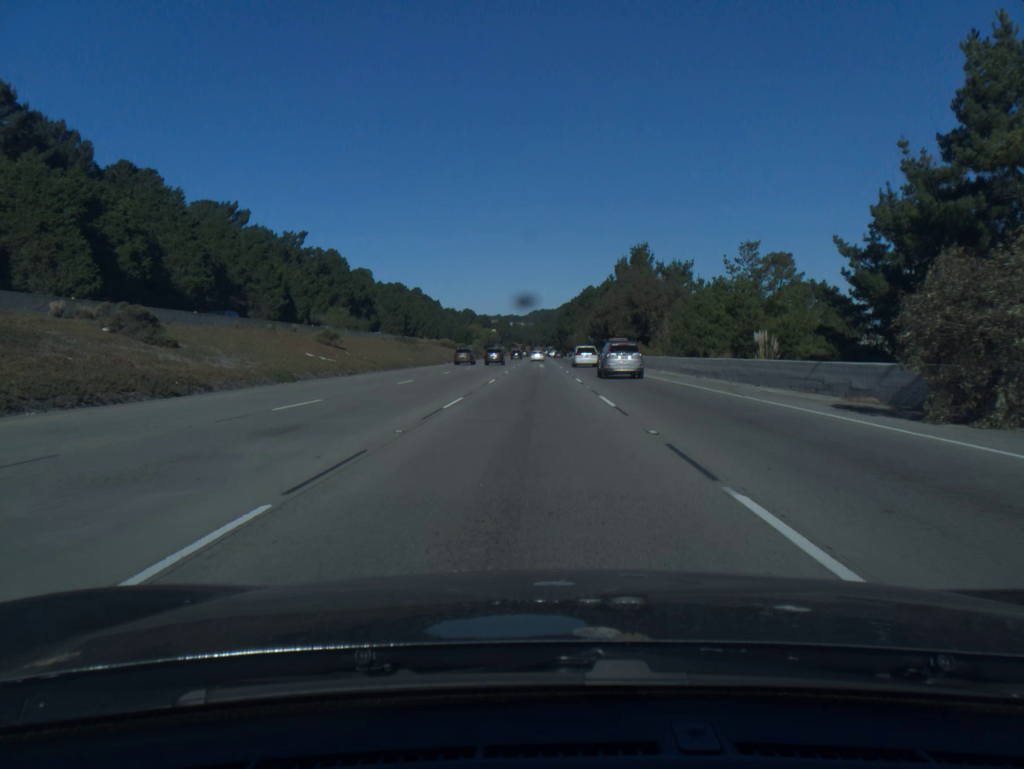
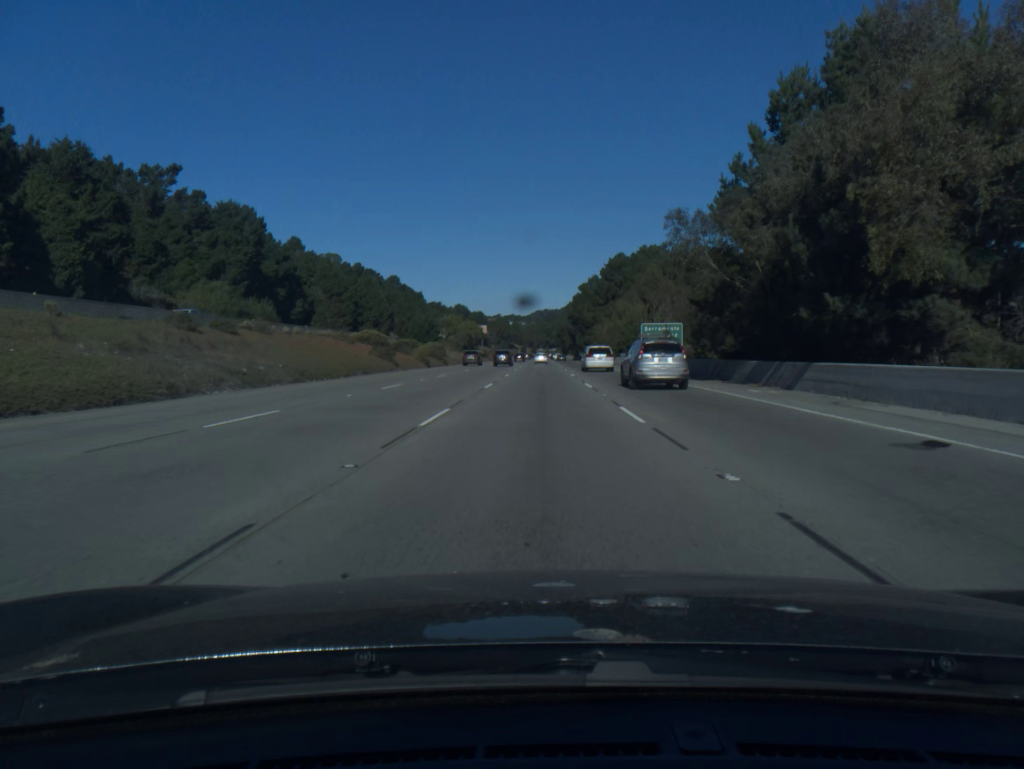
(-0.2, +76.8) m; 0°
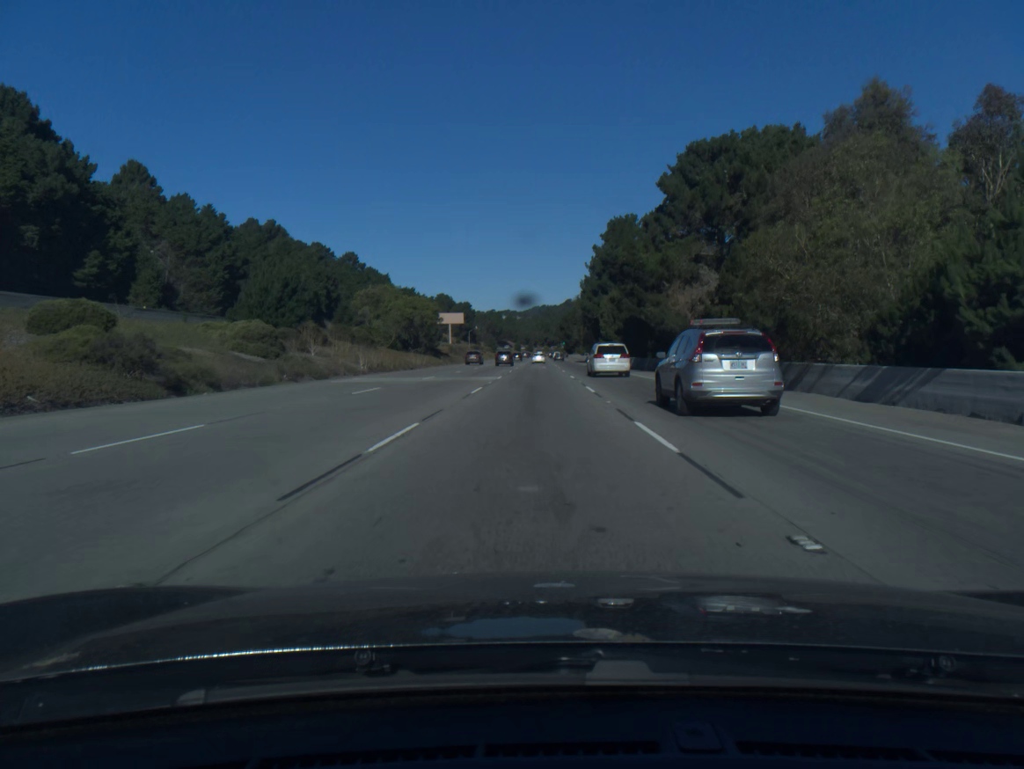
(+0.2, +76.5) m; 0°
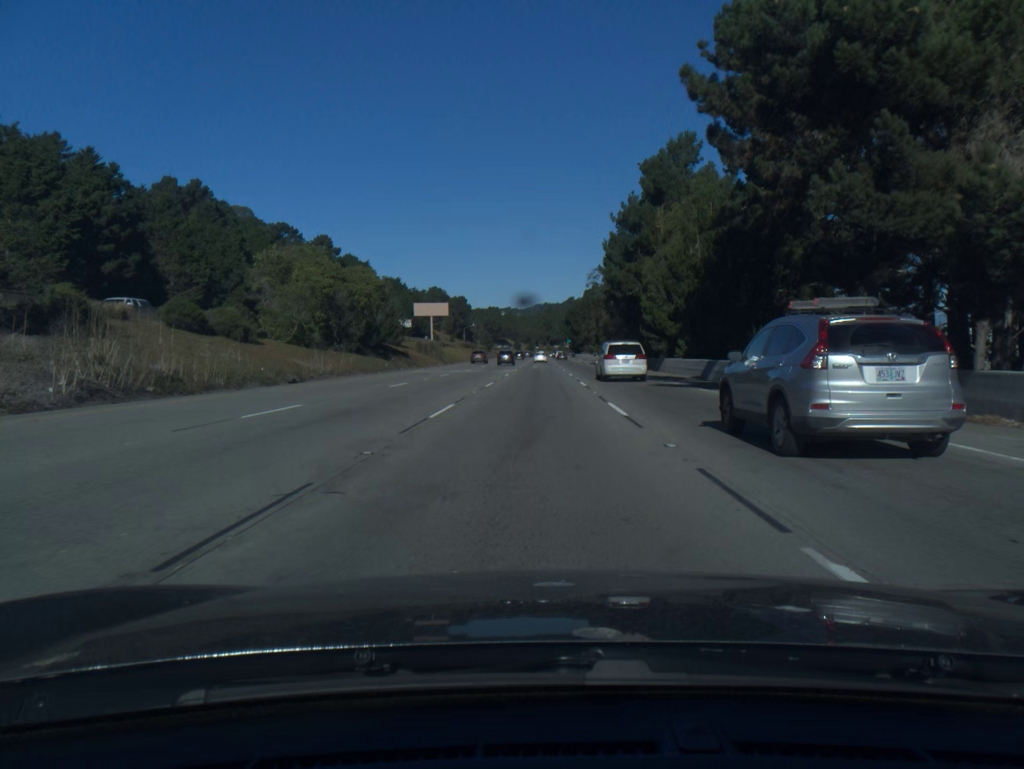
(0.0, +38.3) m; 0°
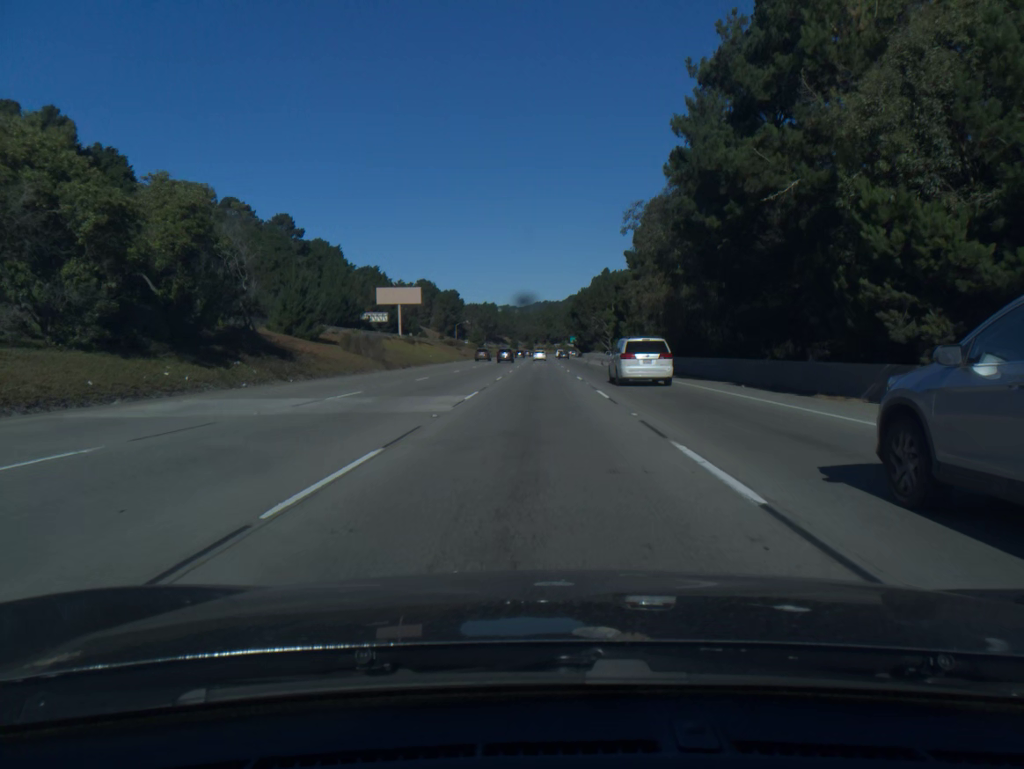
(0.0, +38.3) m; 0°
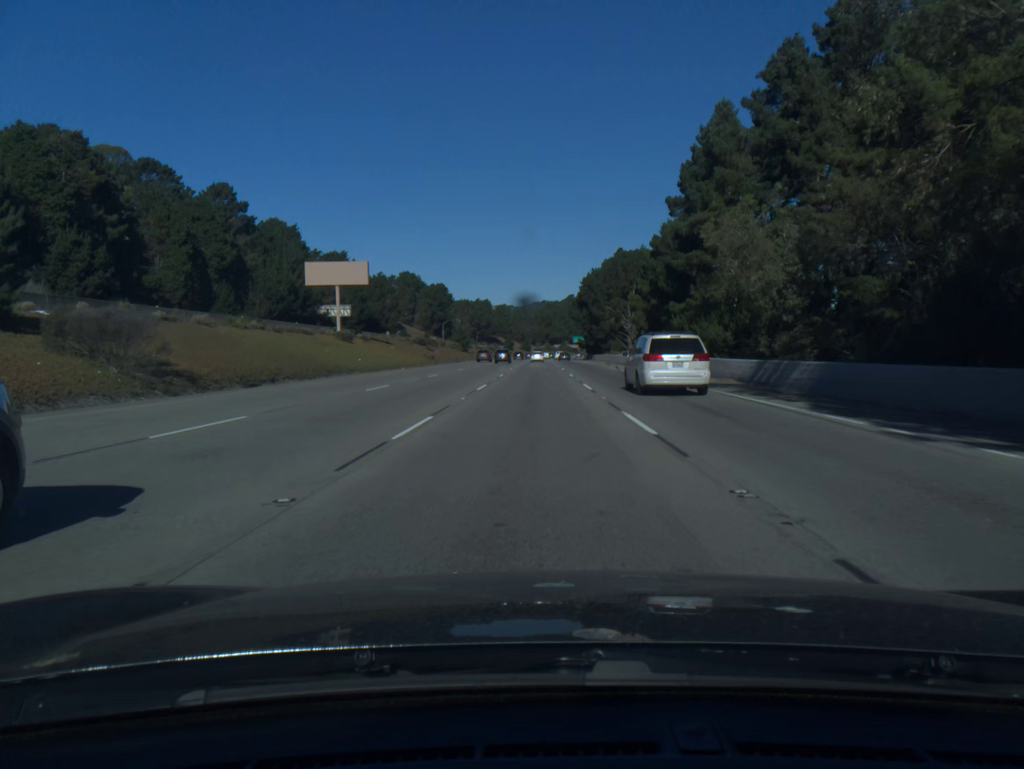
(+0.1, +38.4) m; 0°
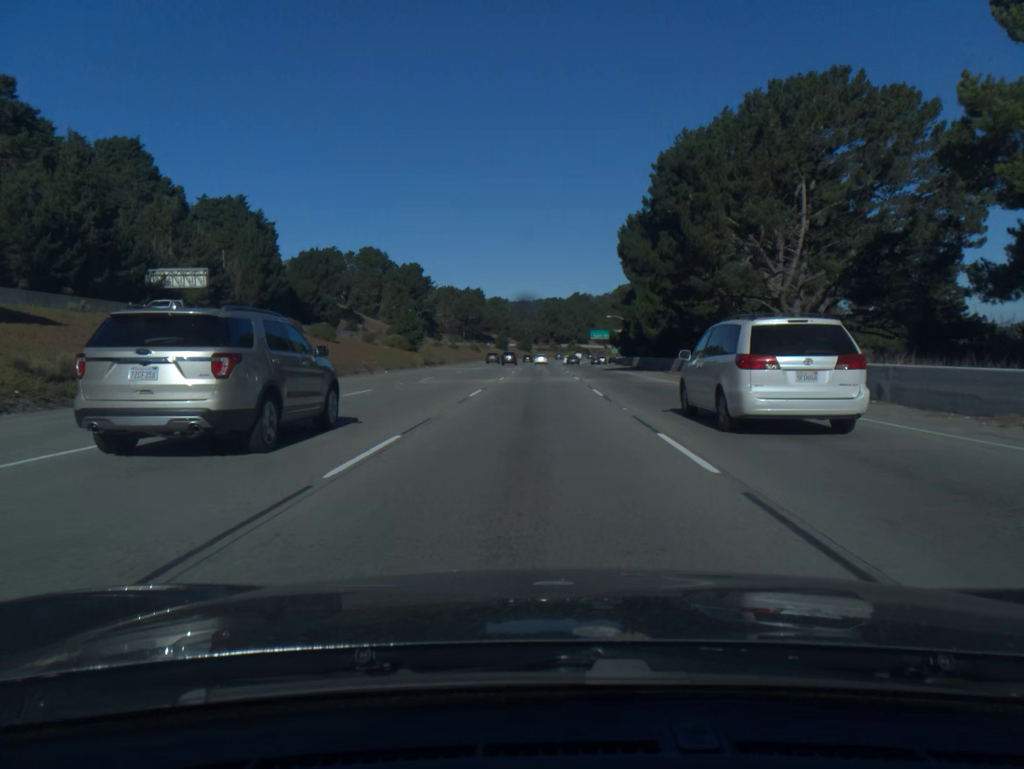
(-0.3, +76.7) m; 0°
